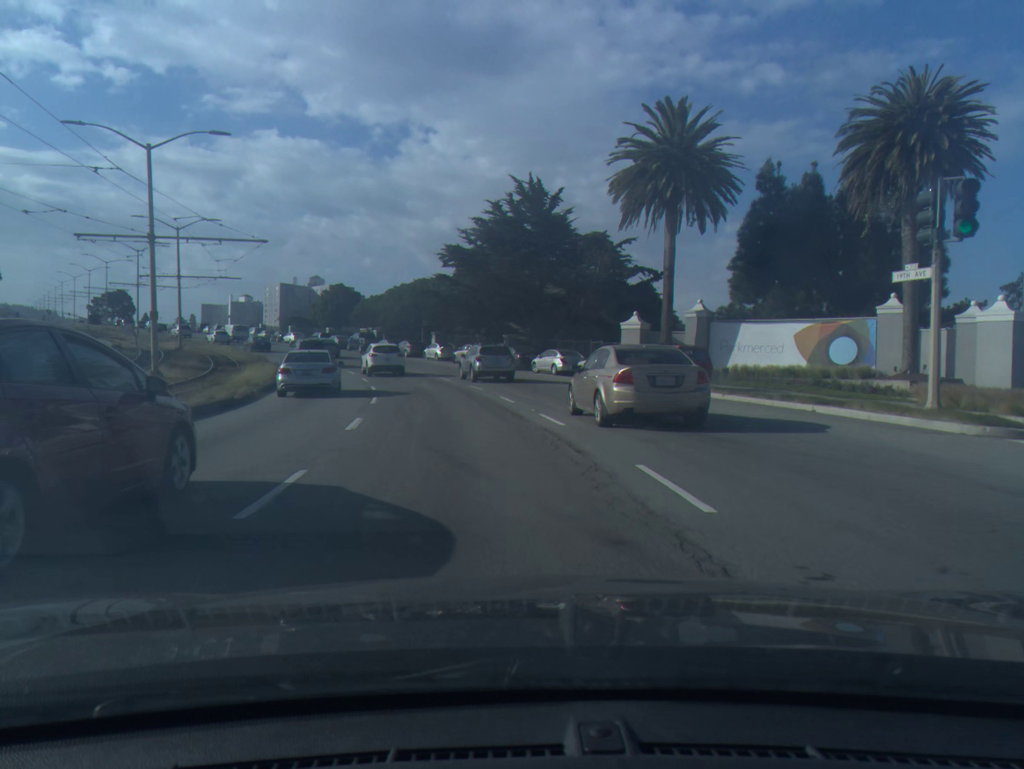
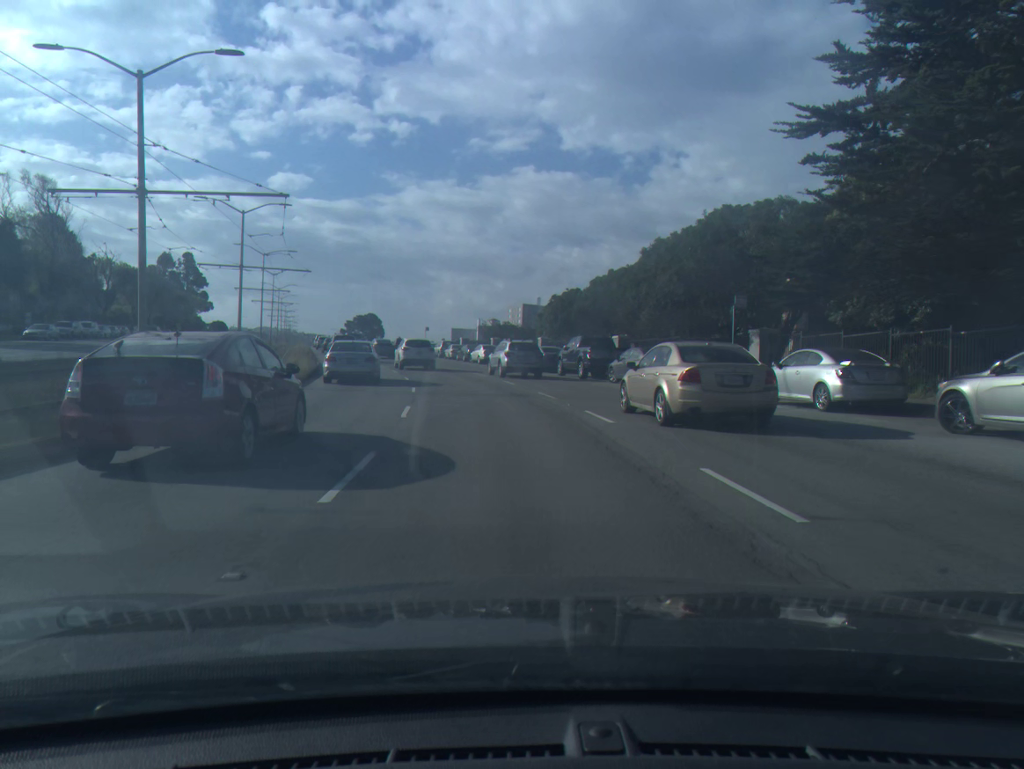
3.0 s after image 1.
(-7.0, +43.3) m; -18°
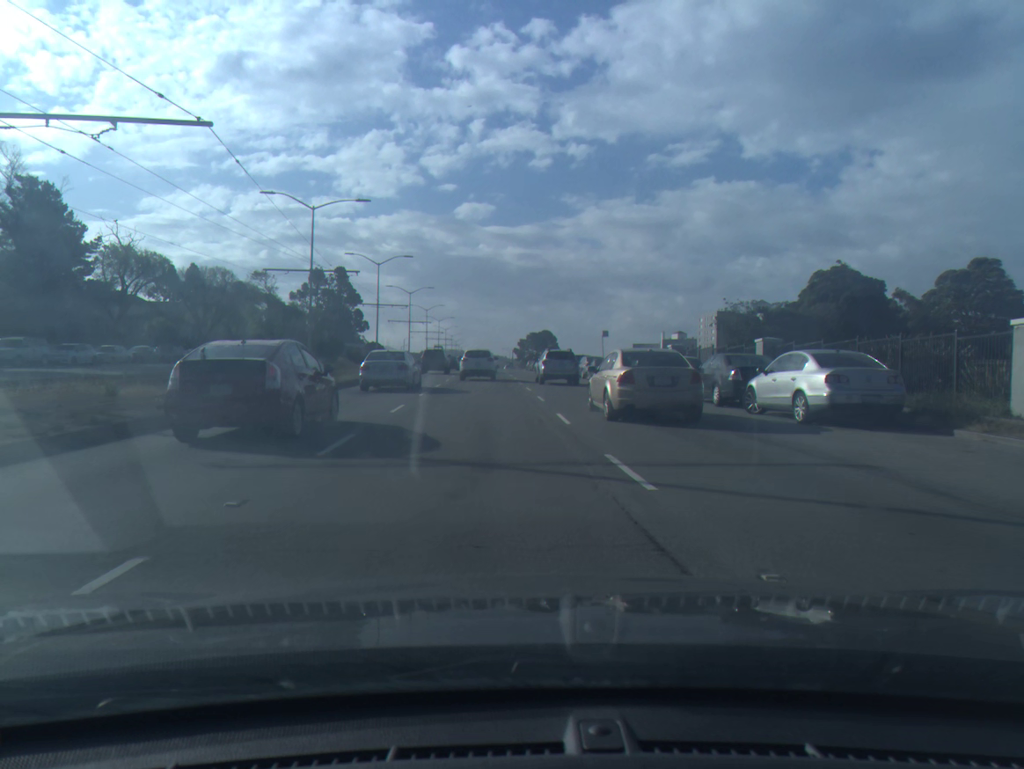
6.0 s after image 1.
(-4.5, +42.4) m; -13°
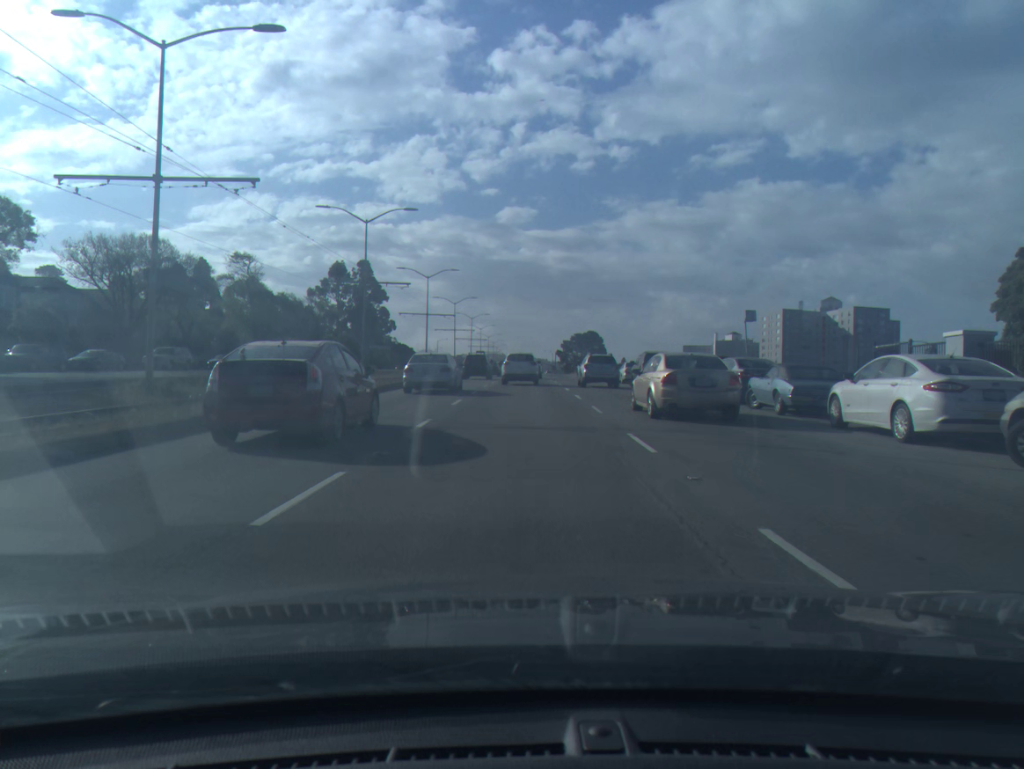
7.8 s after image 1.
(-1.0, +26.0) m; -3°
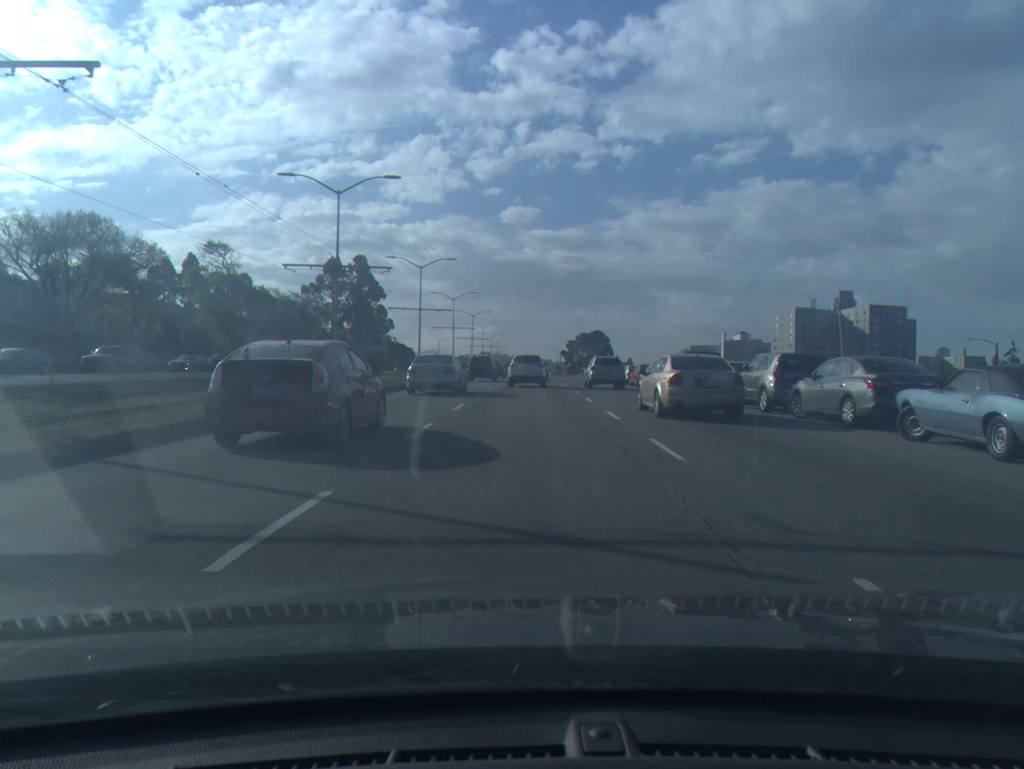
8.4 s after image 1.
(0.0, +8.7) m; 0°
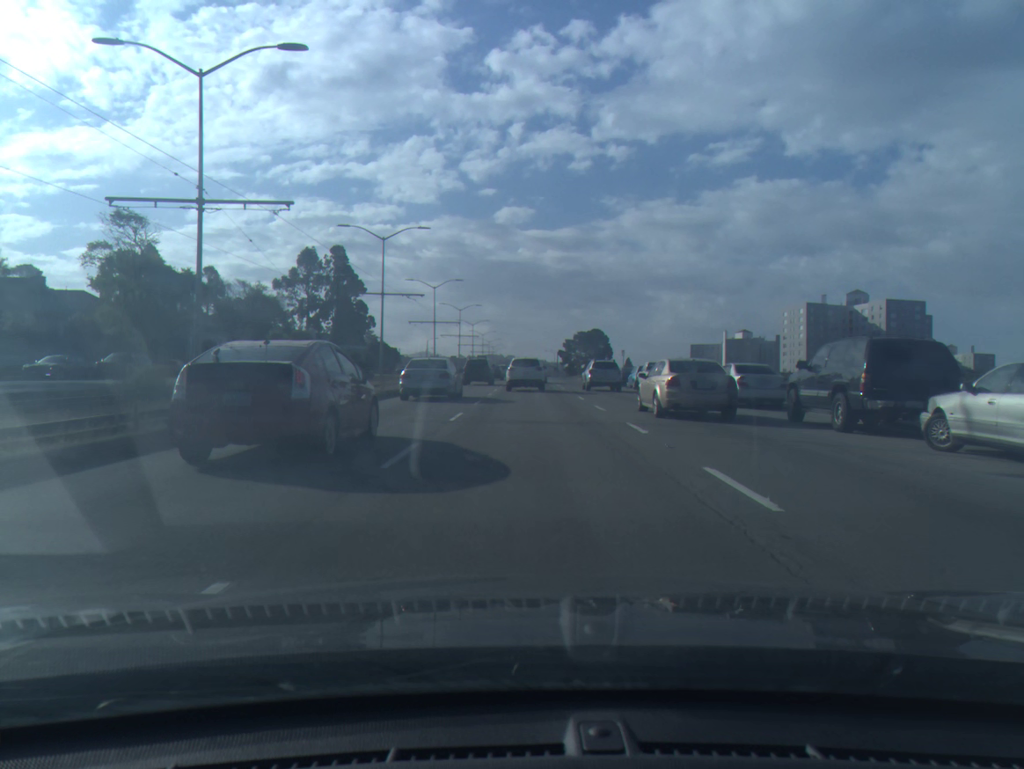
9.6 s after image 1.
(+0.1, +17.3) m; 0°
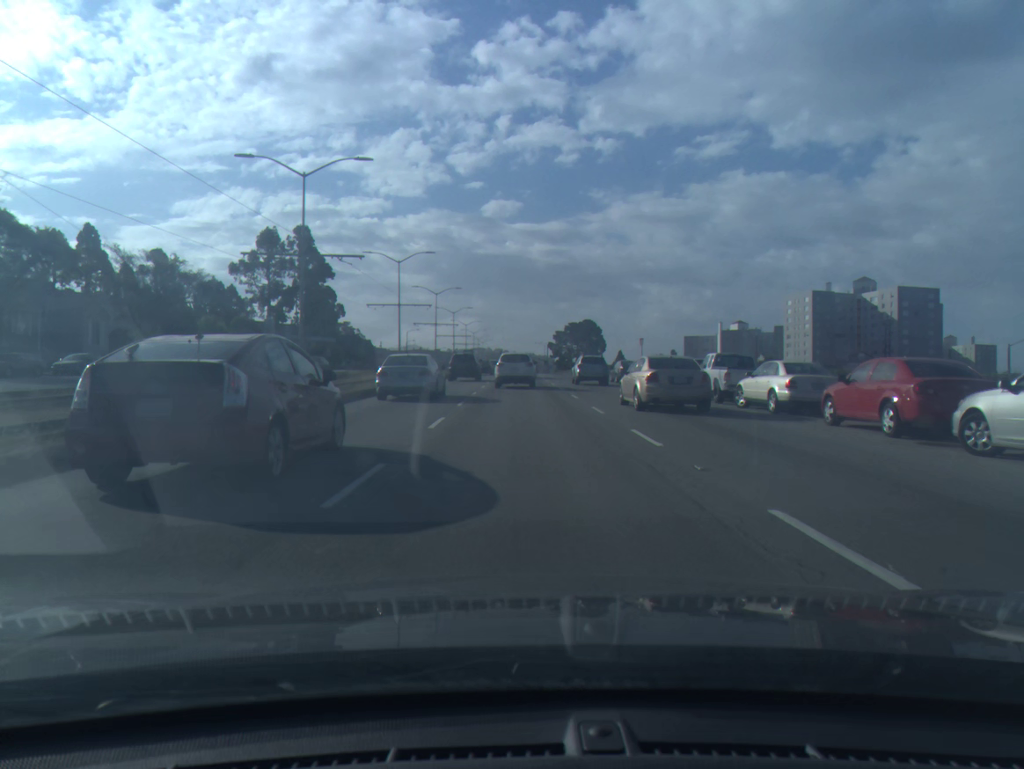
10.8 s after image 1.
(+0.1, +17.3) m; +1°
